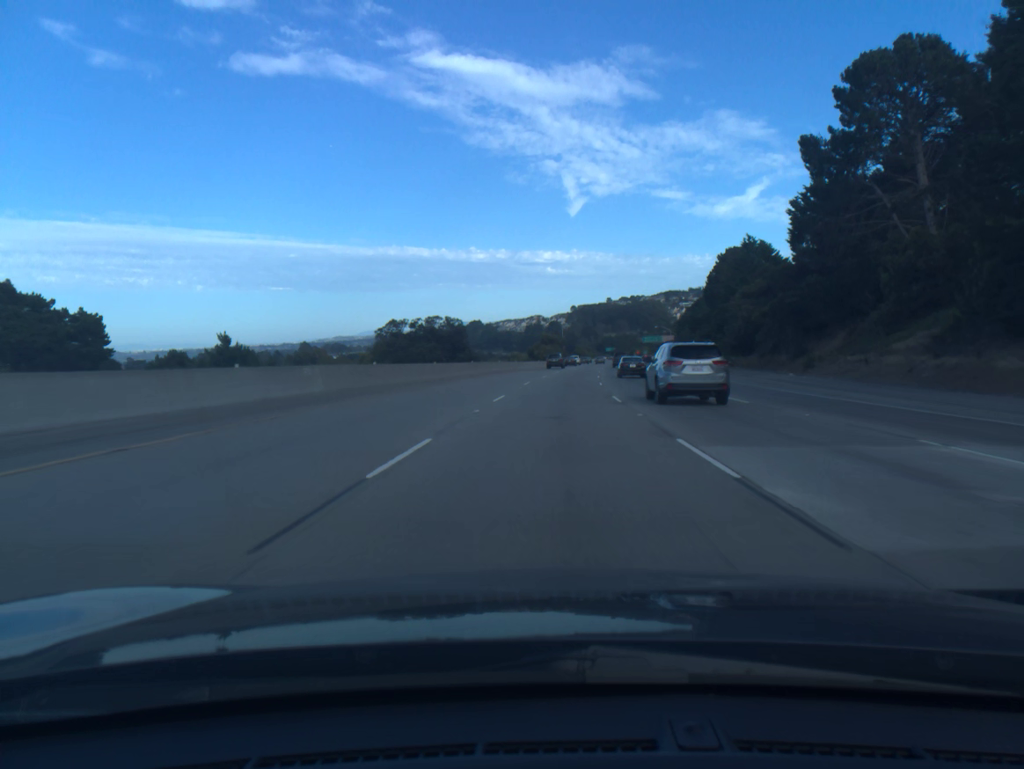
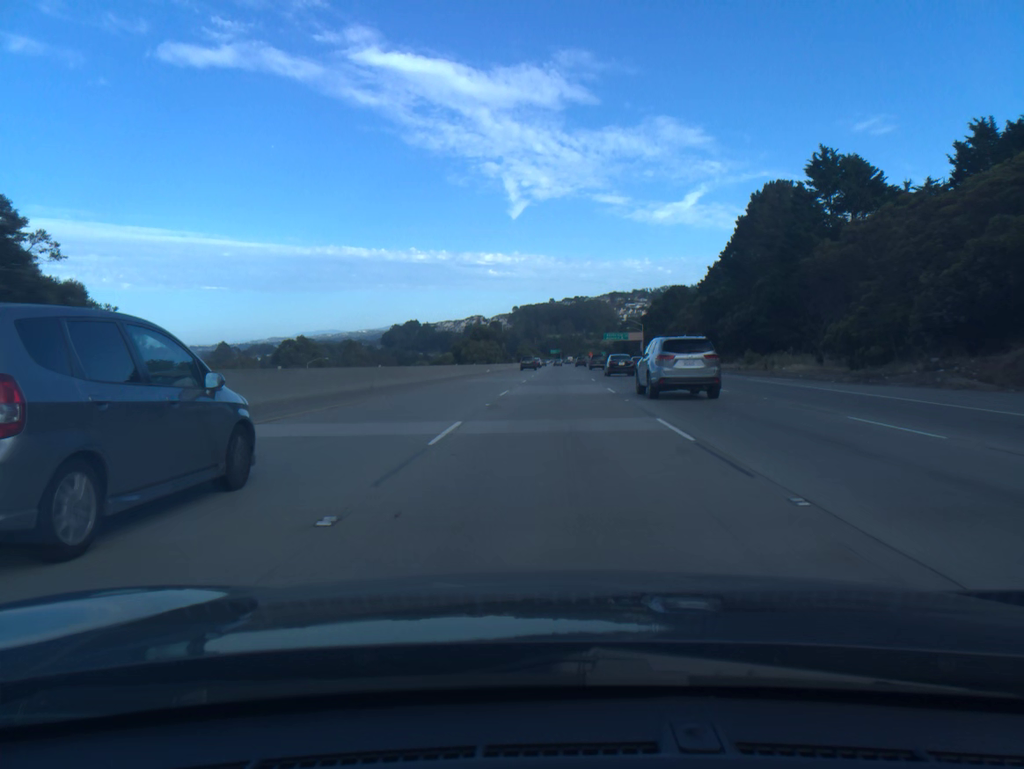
(+1.9, +55.4) m; +4°
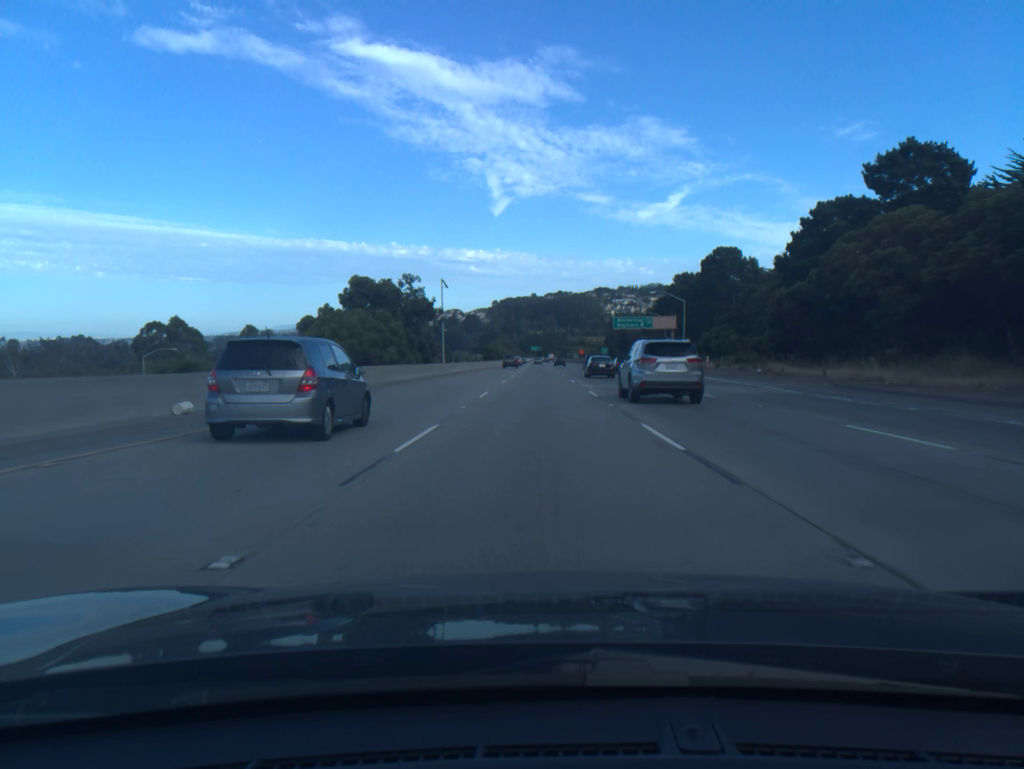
(+1.7, +74.0) m; +2°
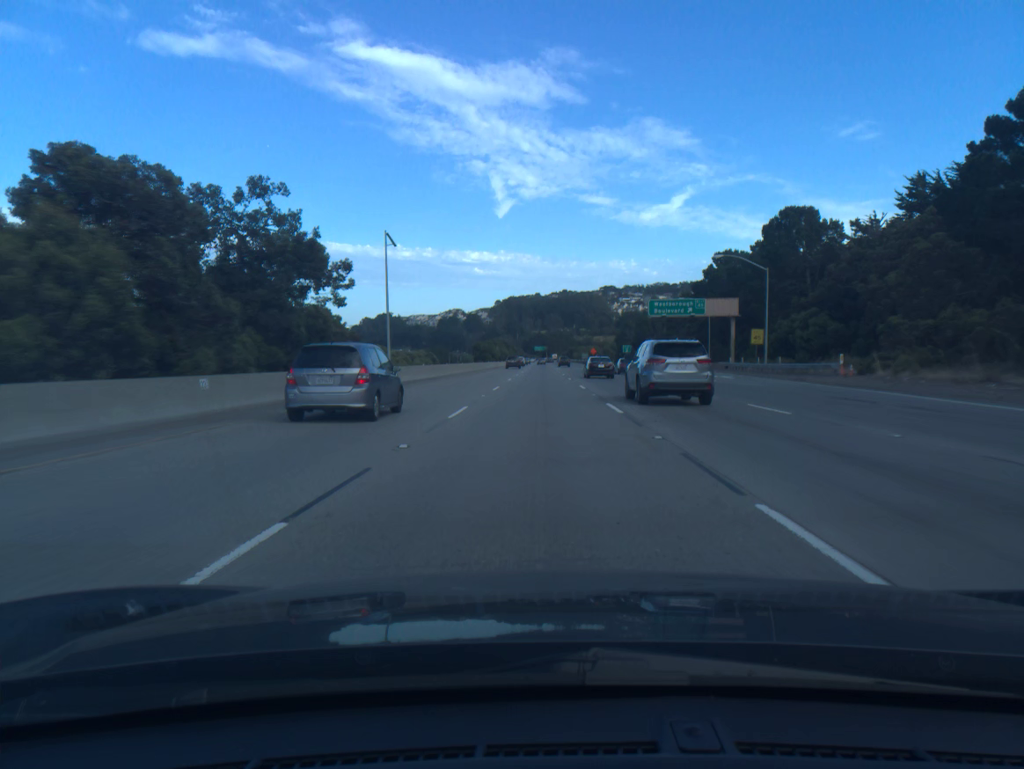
(-0.1, +37.1) m; 0°
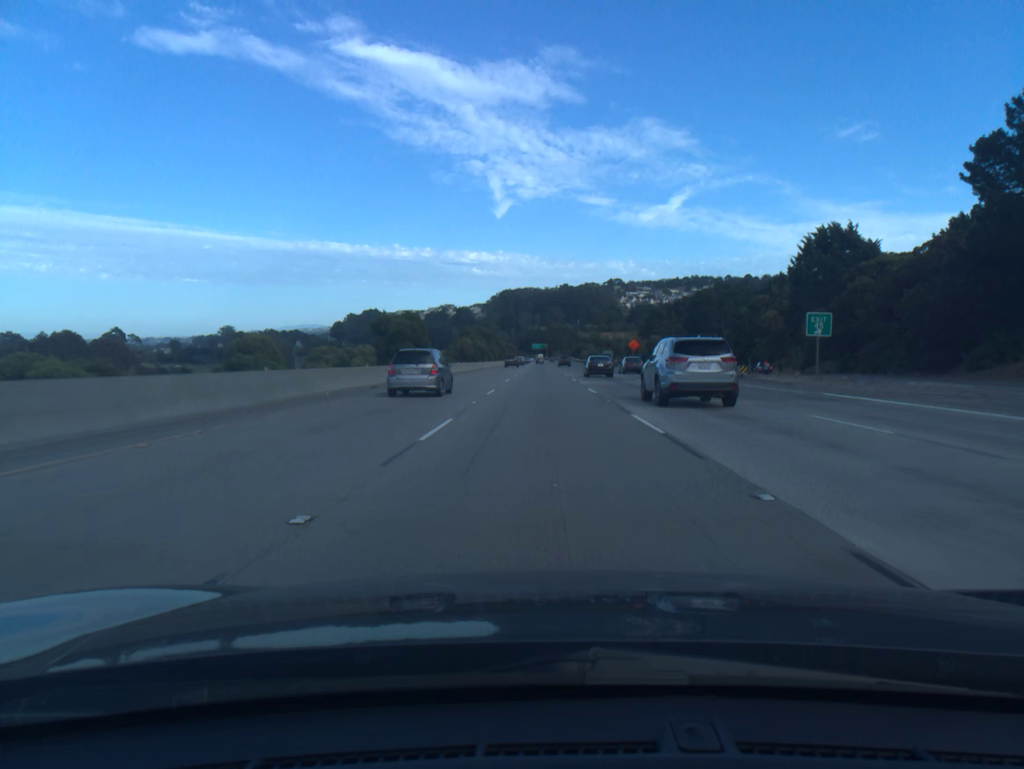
(-0.2, +92.6) m; 0°
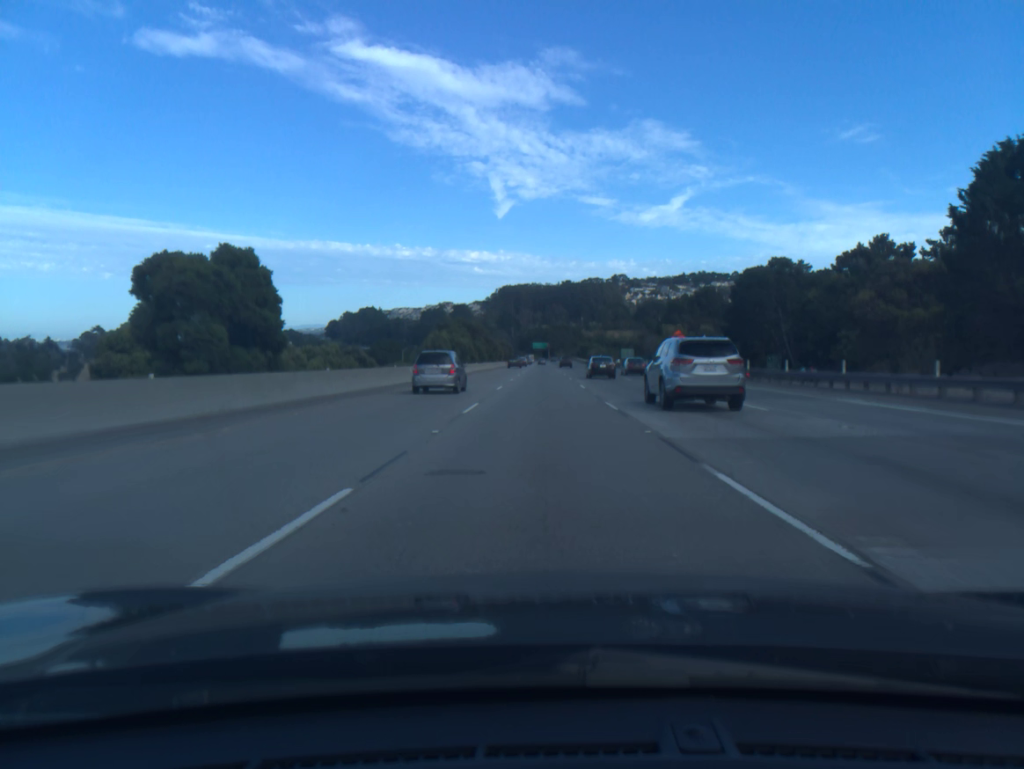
(0.0, +37.1) m; 0°
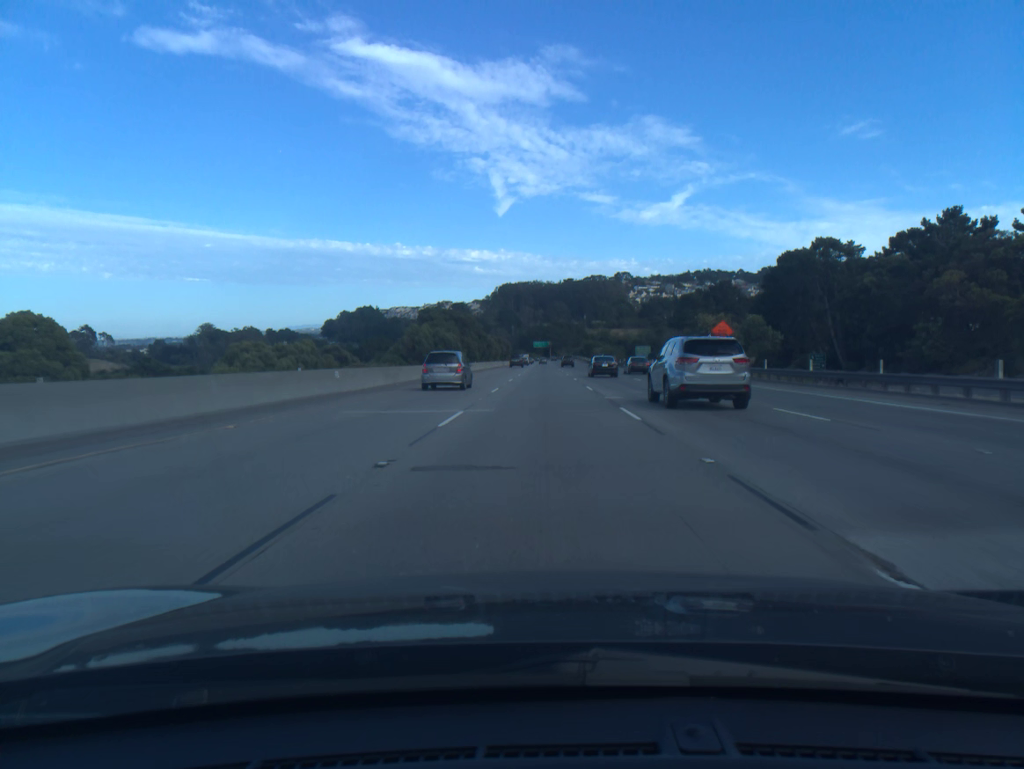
(0.0, +18.5) m; 0°
